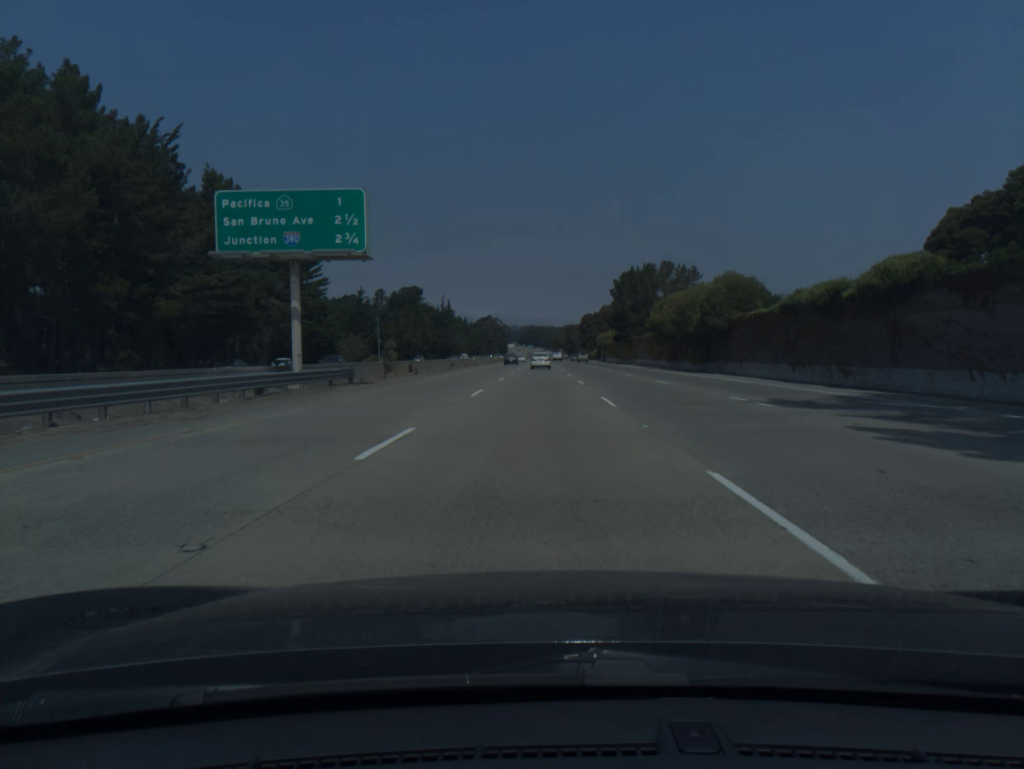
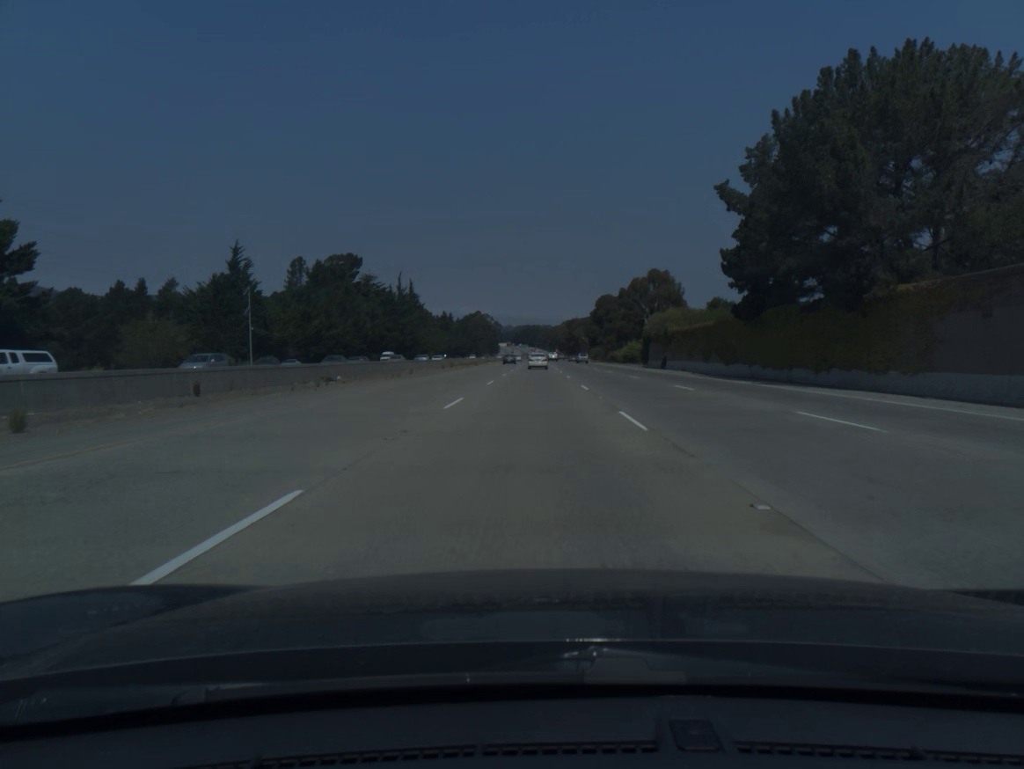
(0.0, +79.2) m; 0°
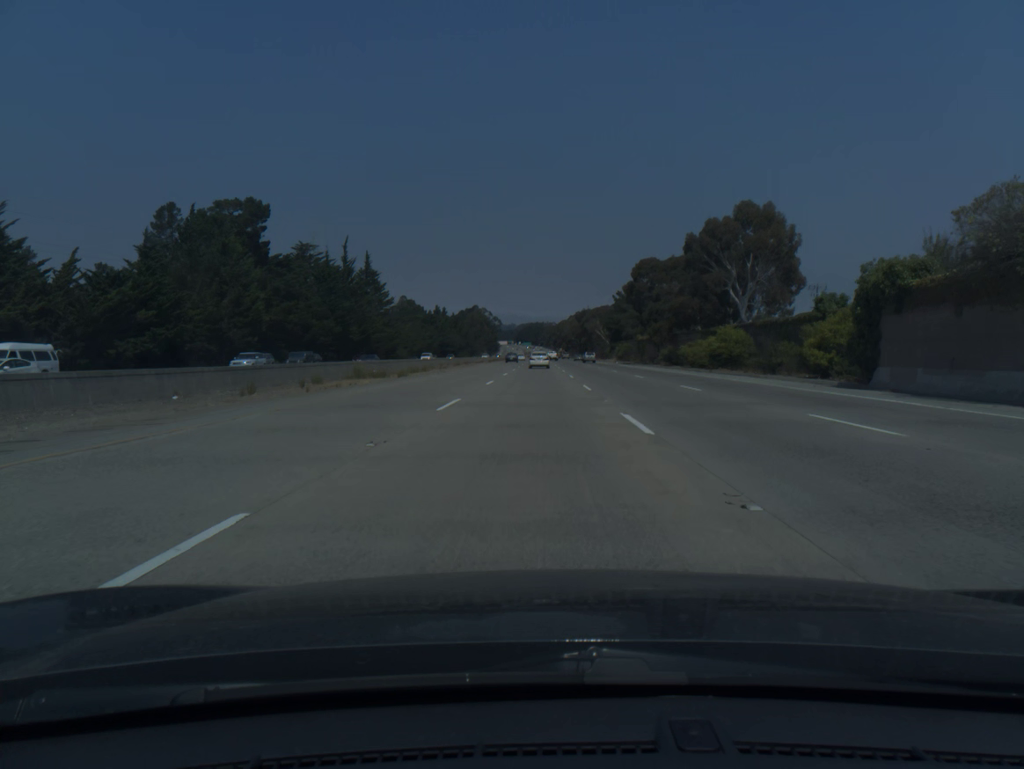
(-0.1, +59.4) m; 0°
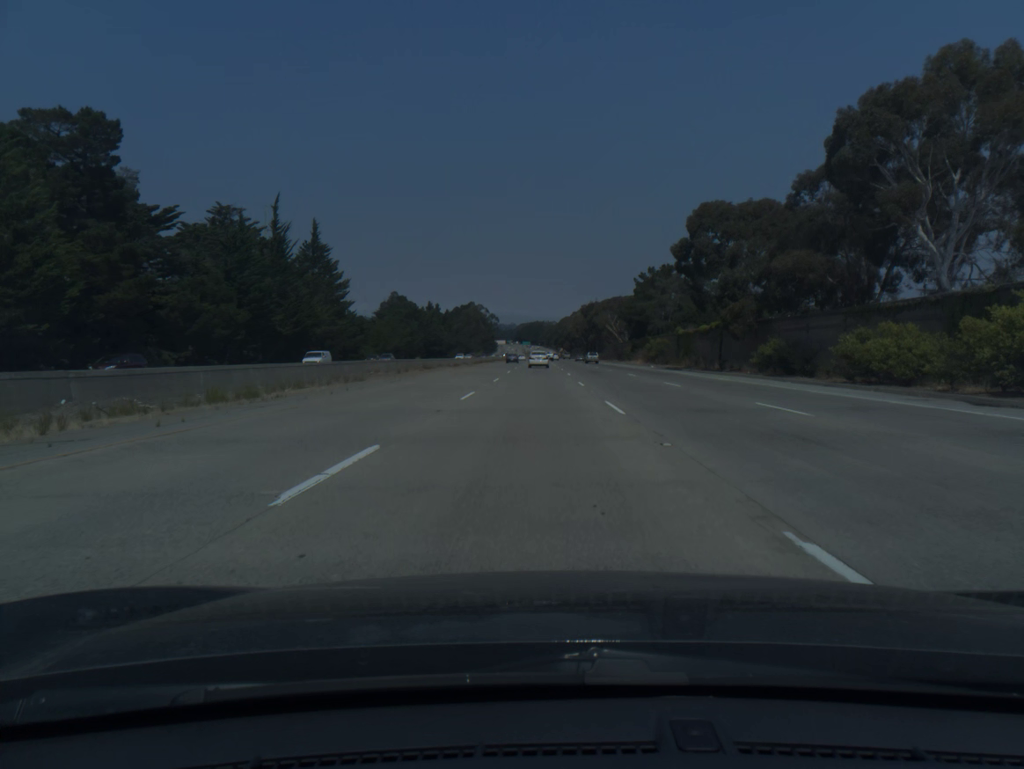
(0.0, +39.6) m; 0°
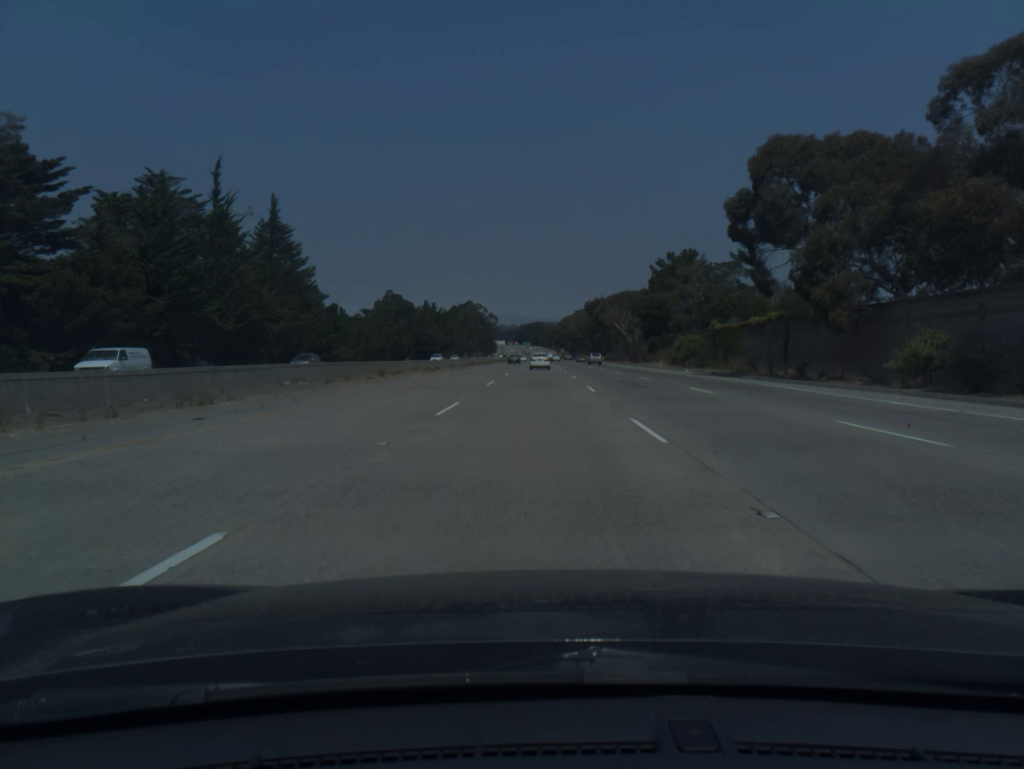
(0.0, +19.8) m; 0°
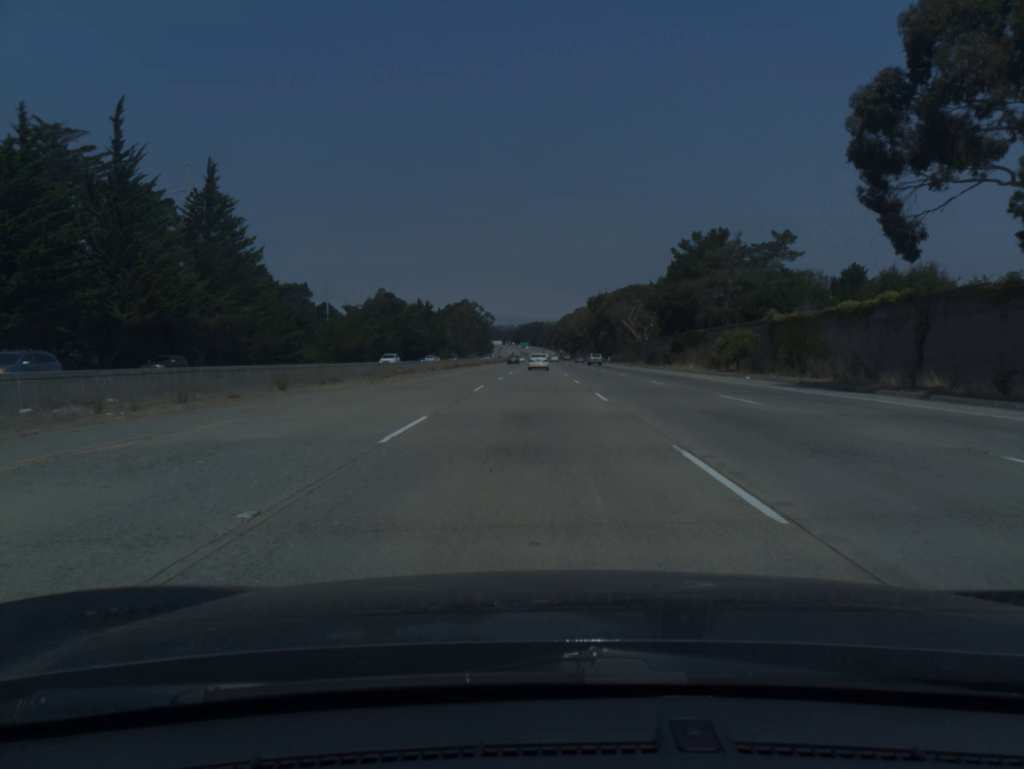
(0.0, +19.8) m; 0°
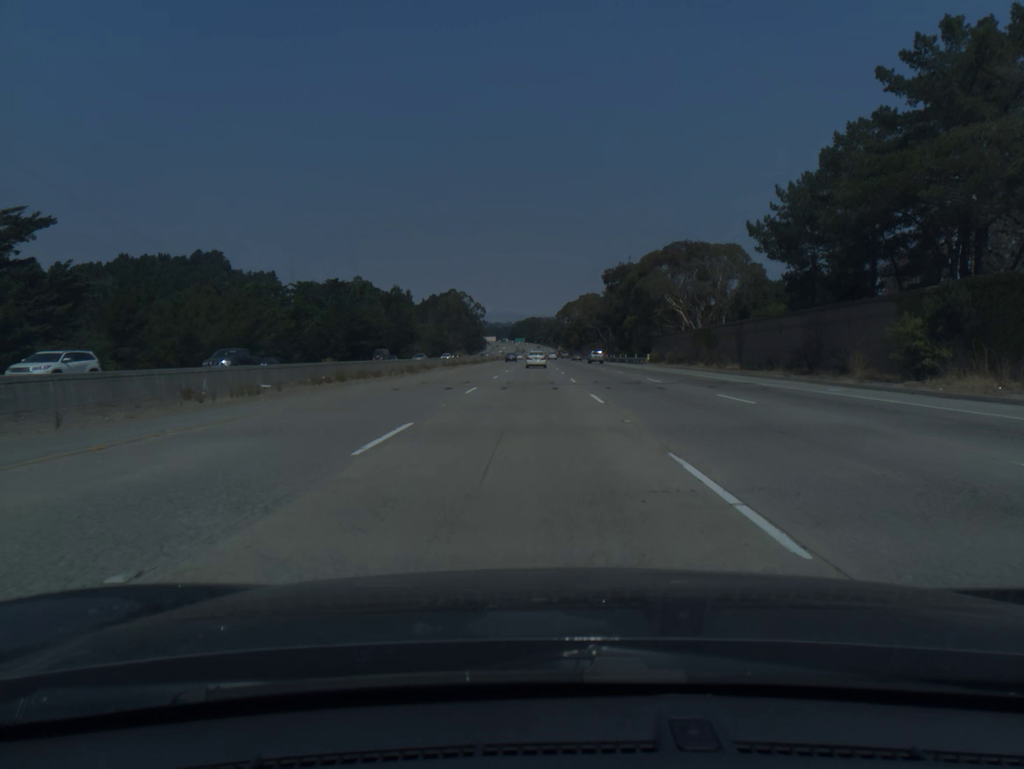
(+0.1, +59.3) m; 0°
